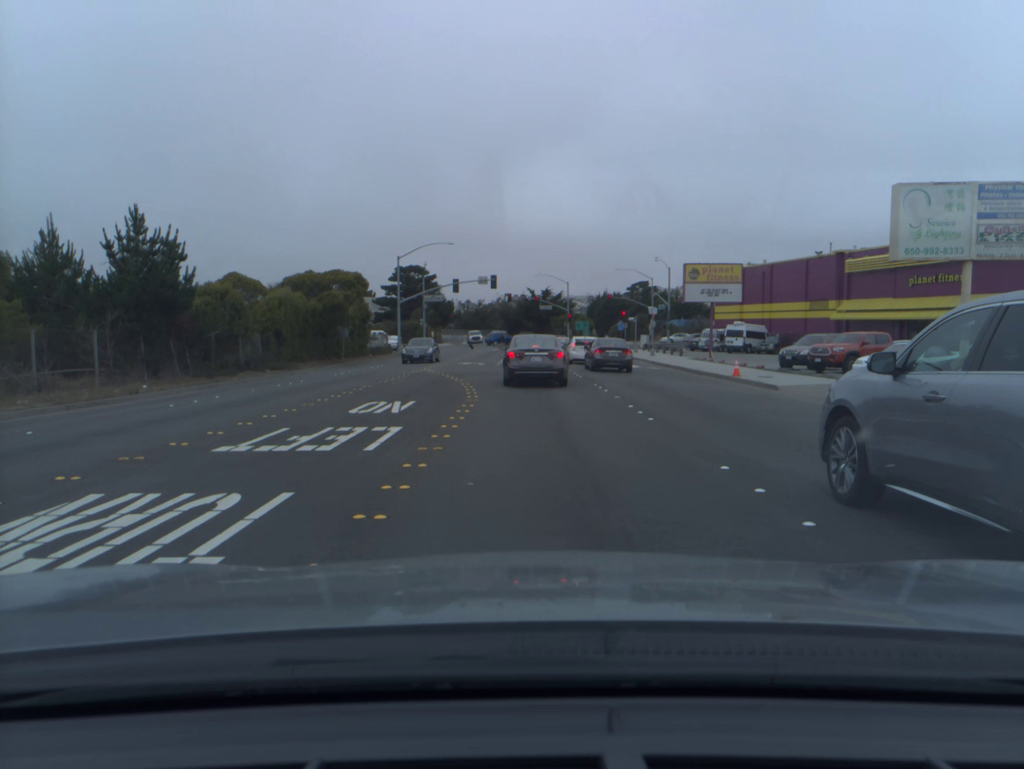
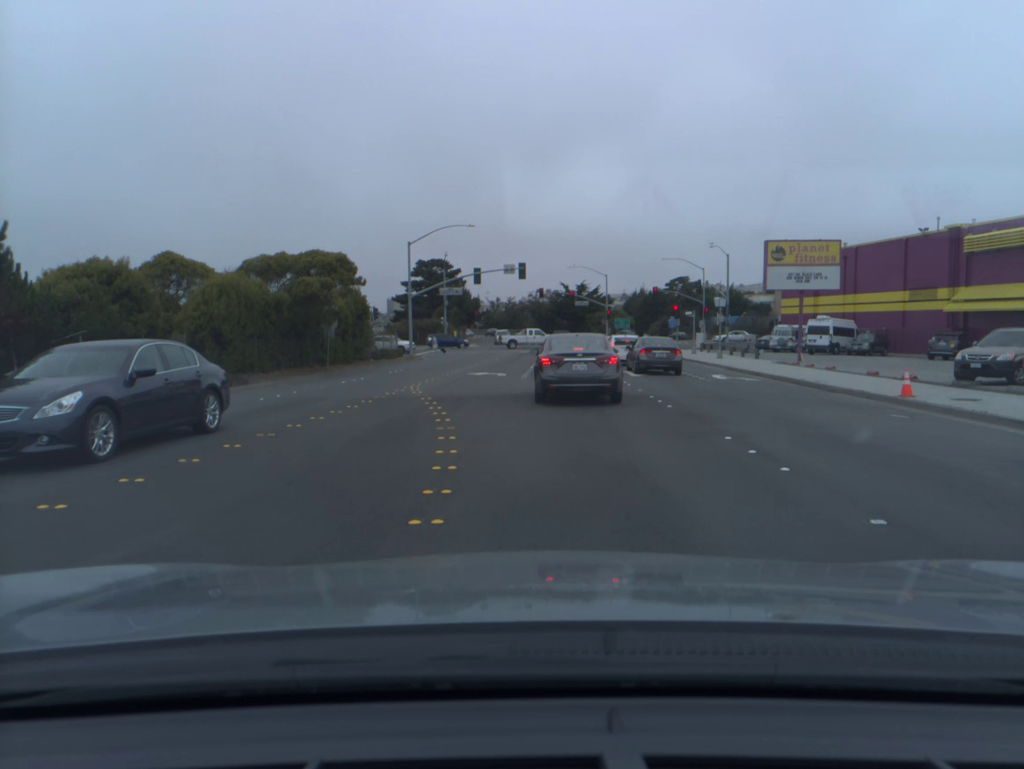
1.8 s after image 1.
(-0.1, +12.3) m; -3°
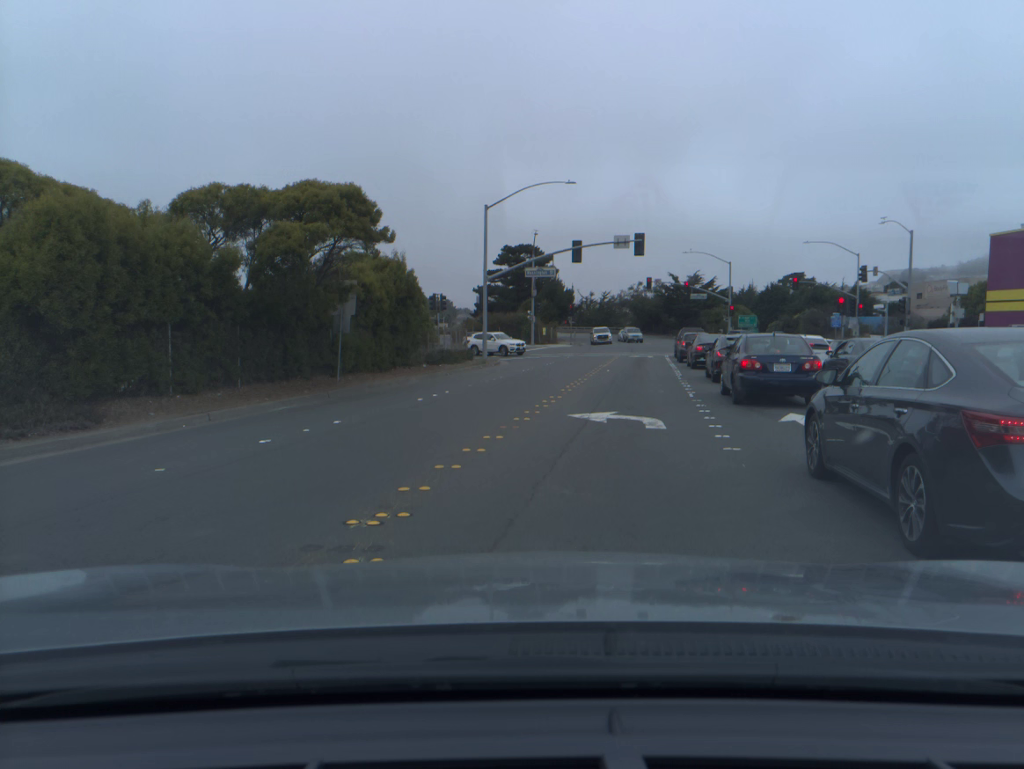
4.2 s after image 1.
(-1.3, +16.8) m; -6°
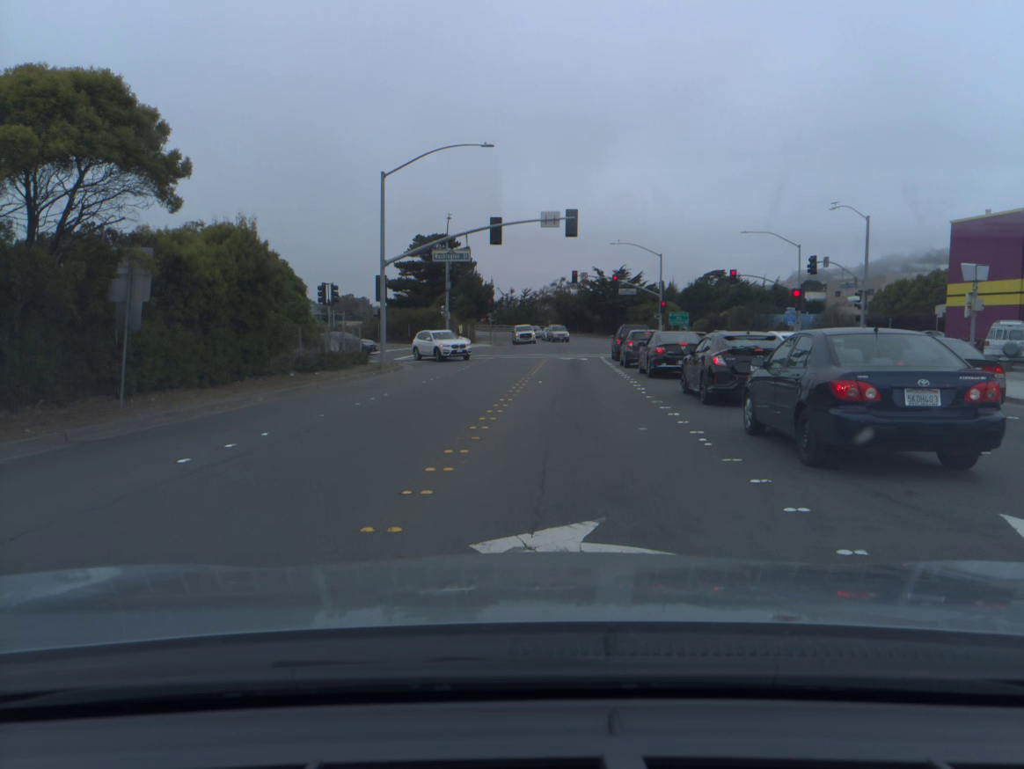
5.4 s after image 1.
(+0.5, +8.7) m; +6°
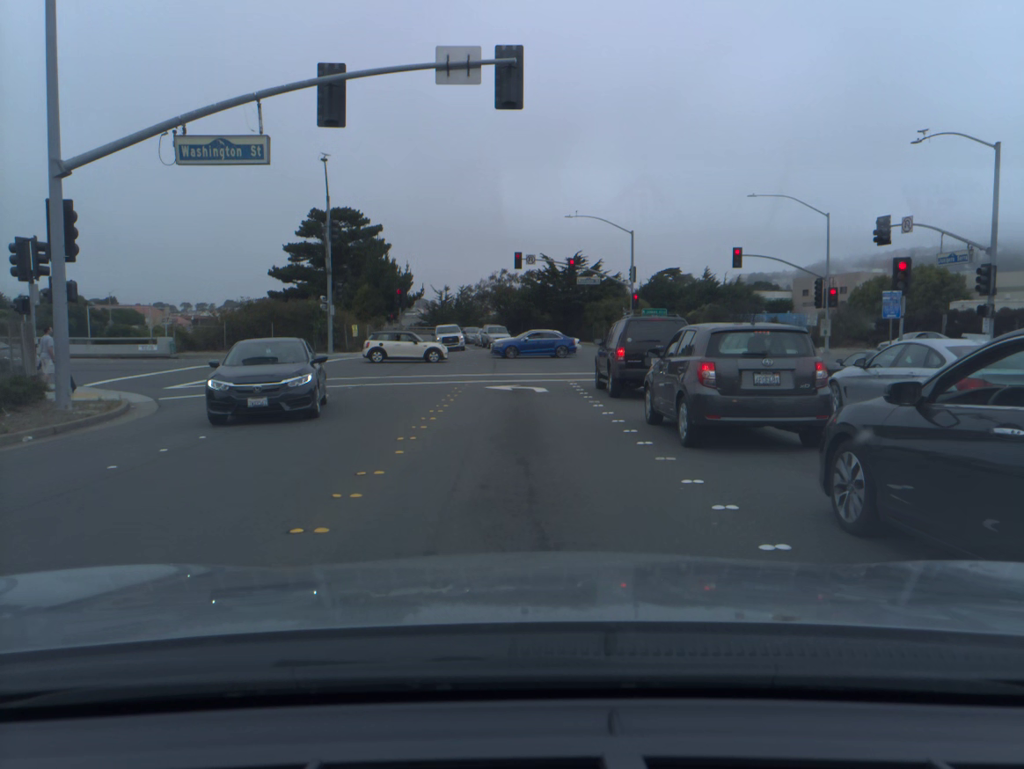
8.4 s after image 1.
(+1.1, +22.2) m; +3°
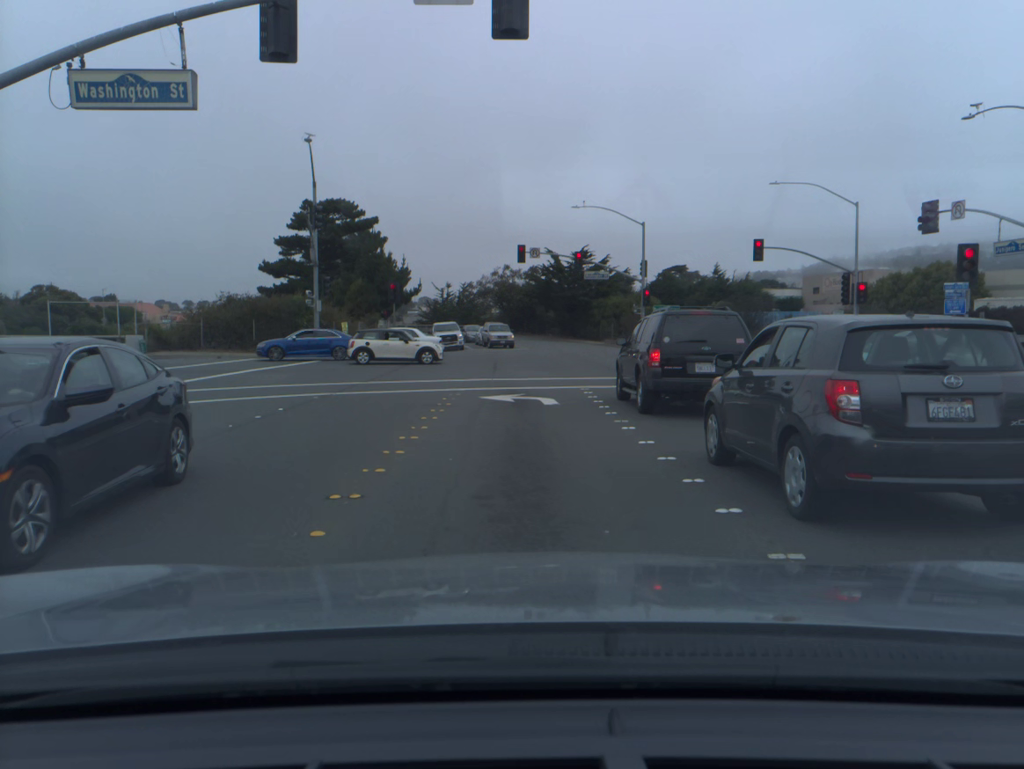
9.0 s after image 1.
(0.0, +3.9) m; 0°
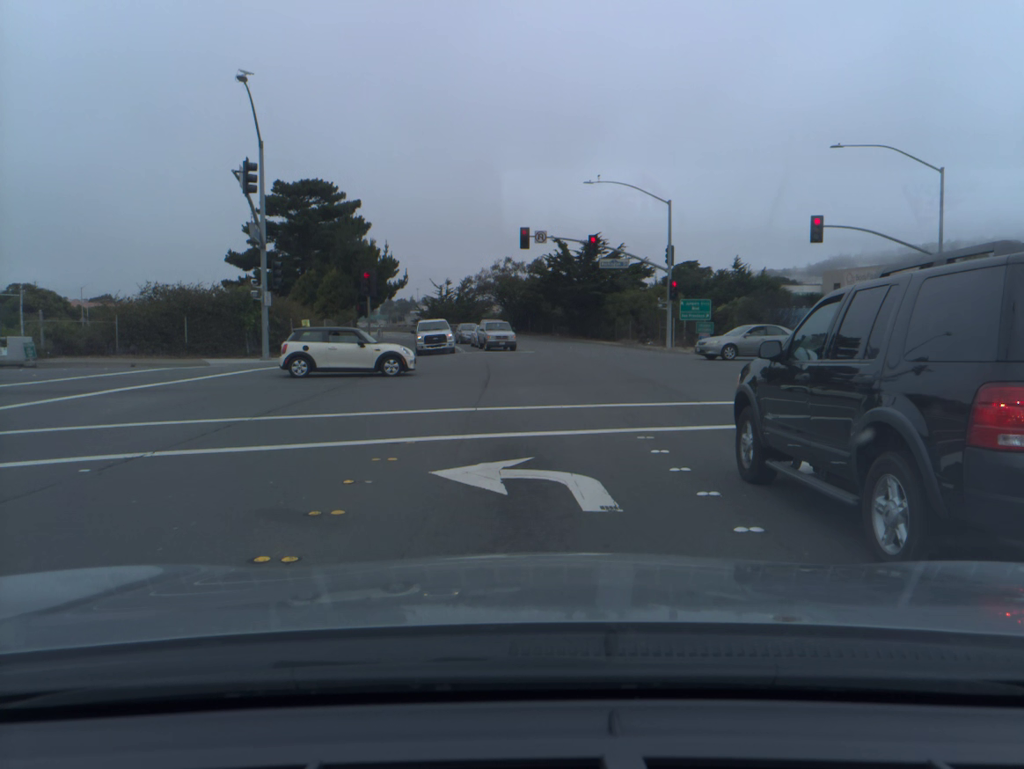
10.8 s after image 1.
(0.0, +9.4) m; 0°
